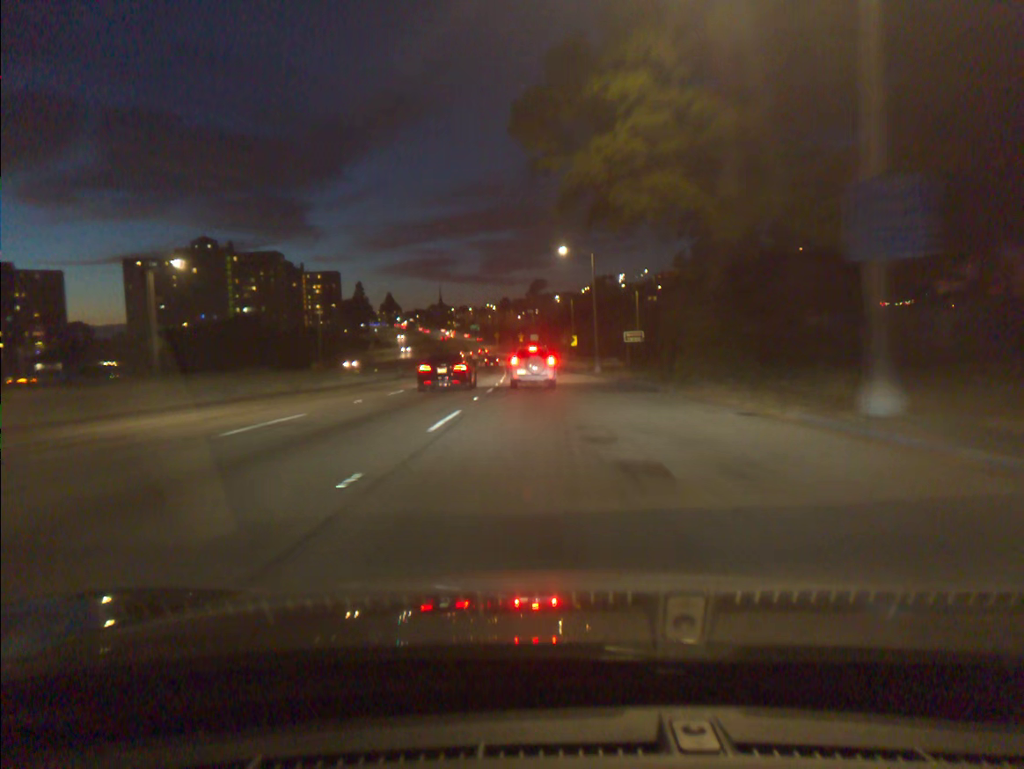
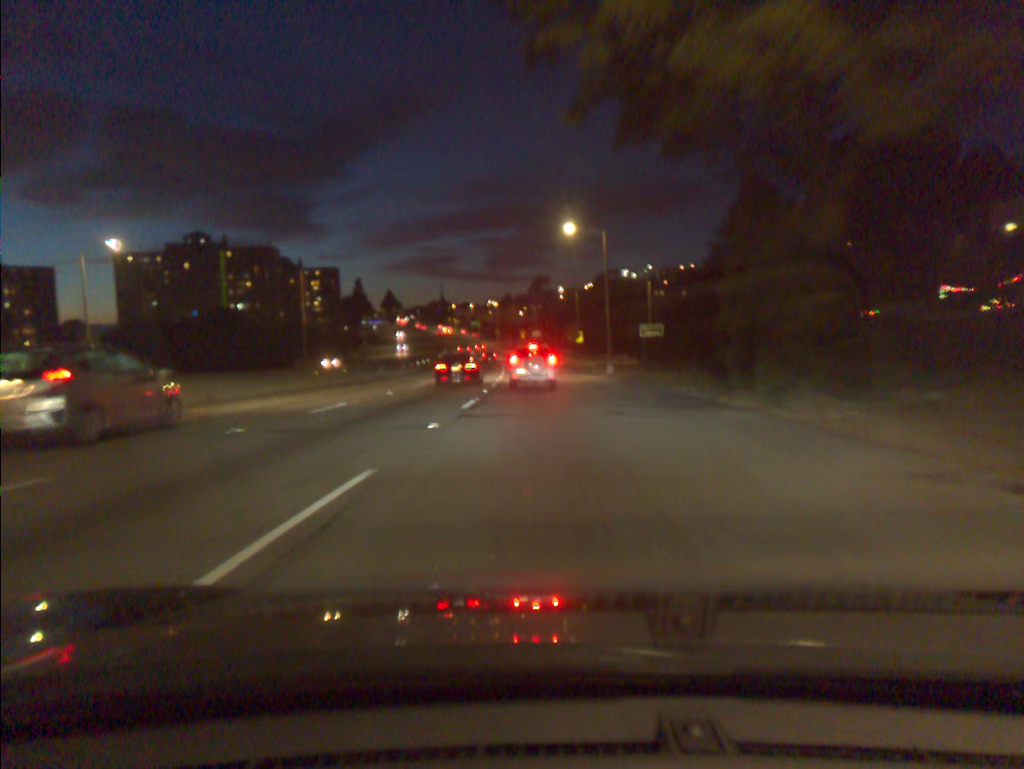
(0.0, +9.1) m; 0°
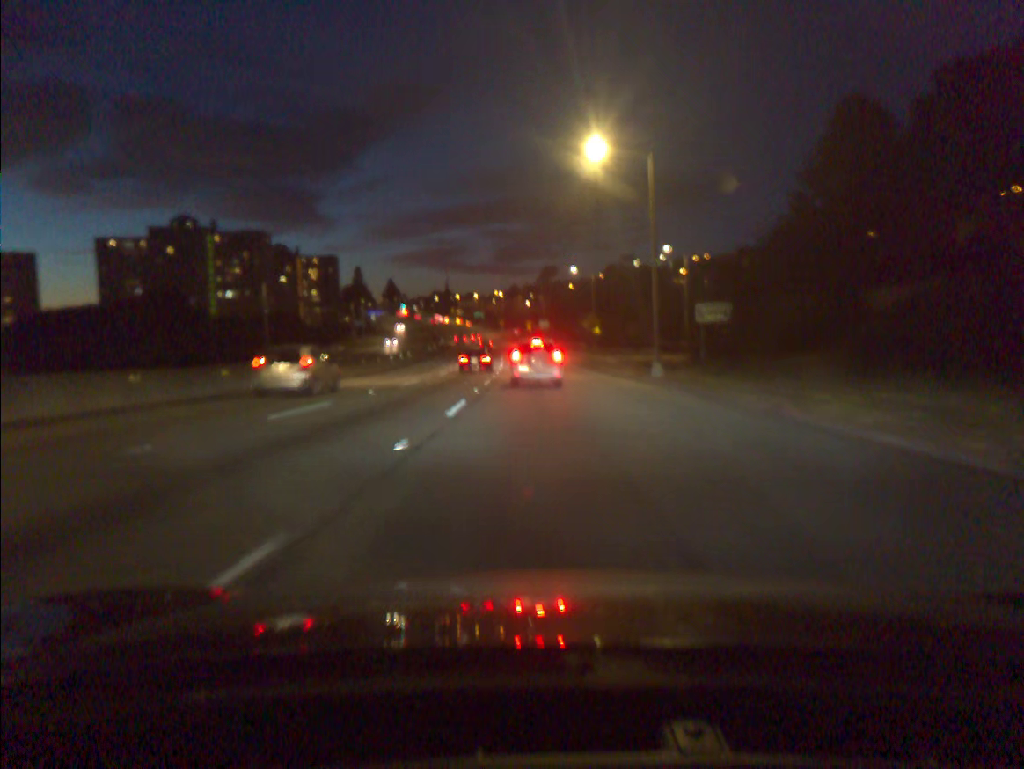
(-0.1, +17.6) m; -1°
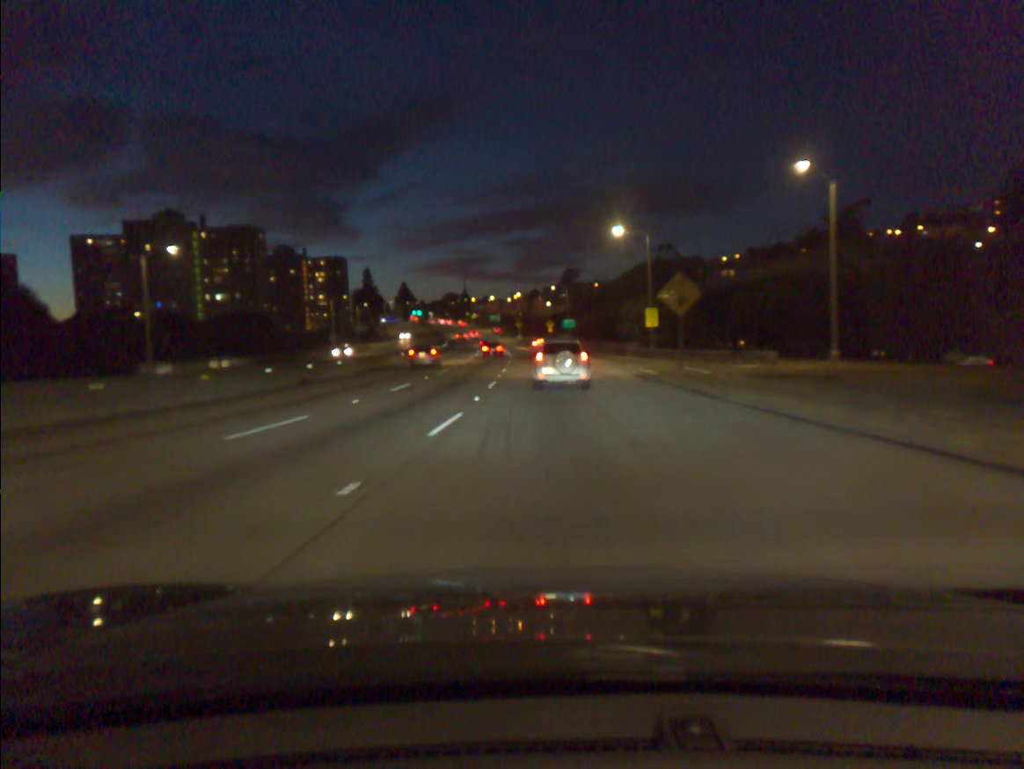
(-0.5, +32.6) m; -2°
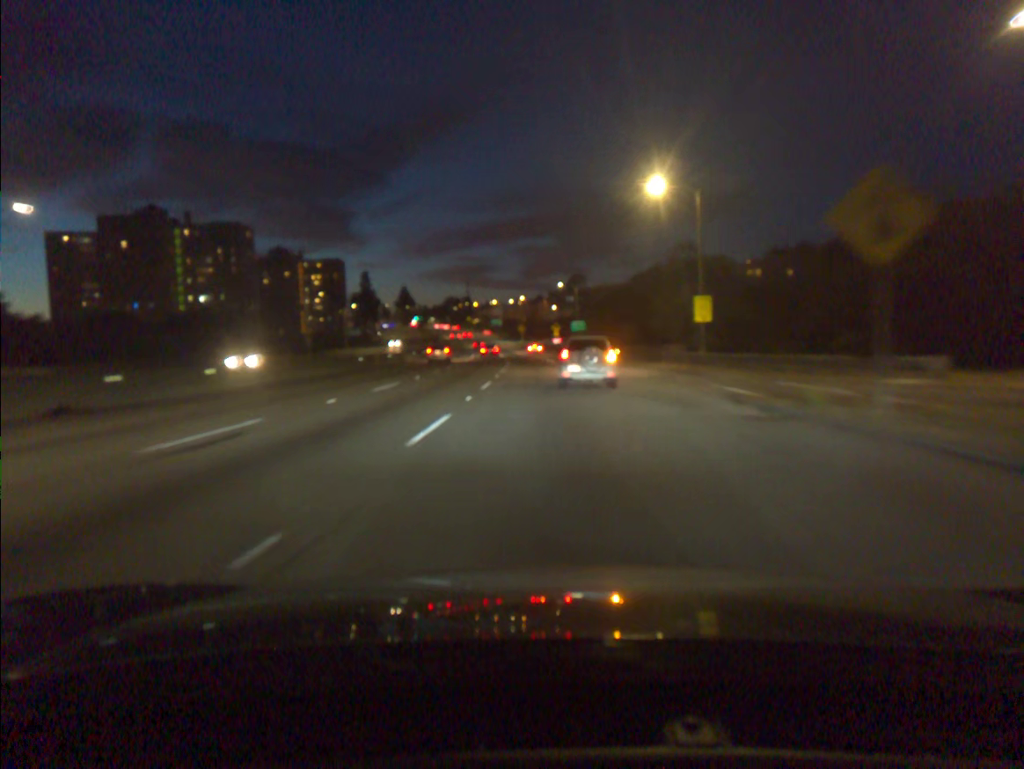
(-0.1, +17.1) m; 0°
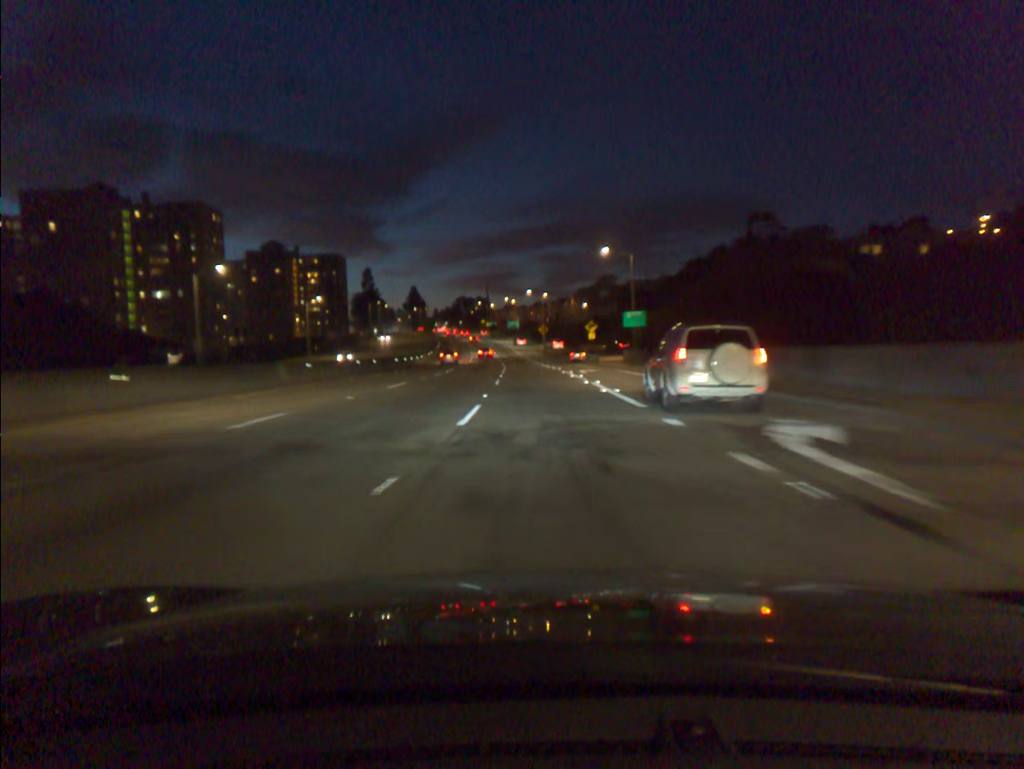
(-0.6, +41.7) m; -2°
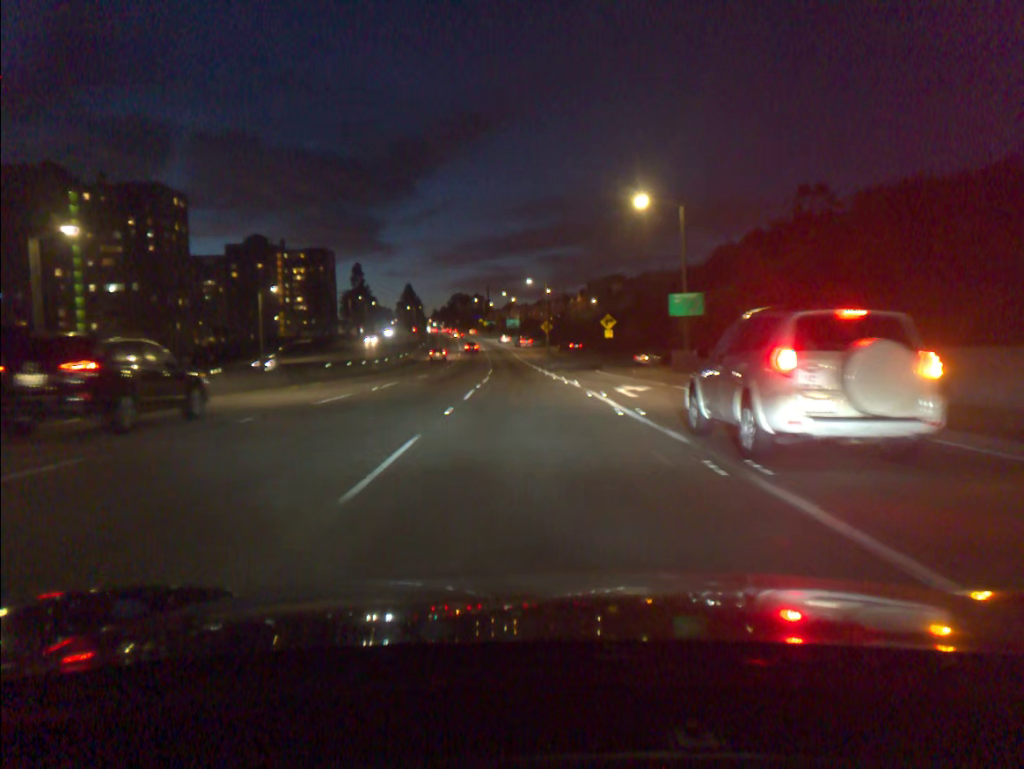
(0.0, +22.3) m; 0°
